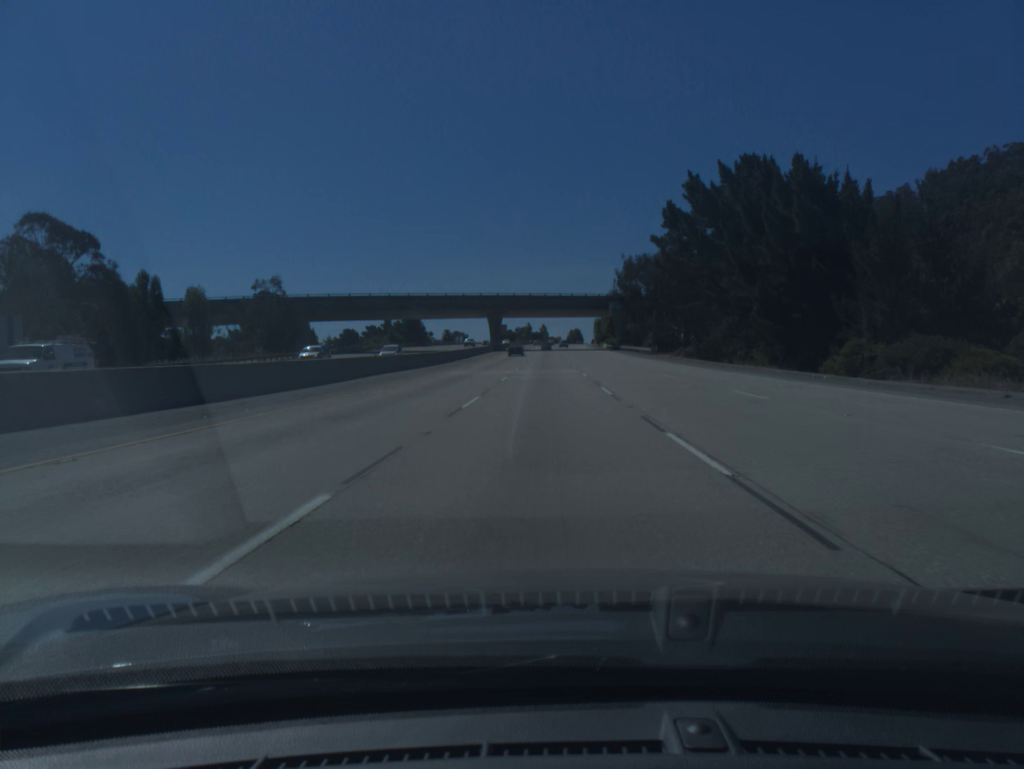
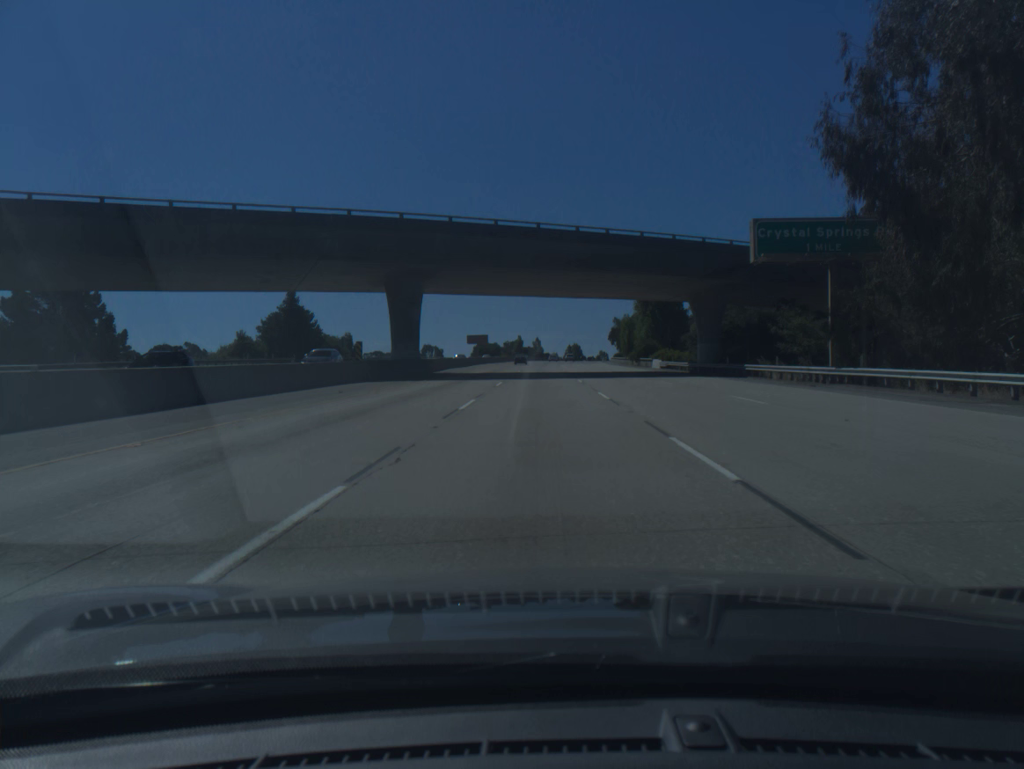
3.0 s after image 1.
(+0.1, +85.8) m; 0°
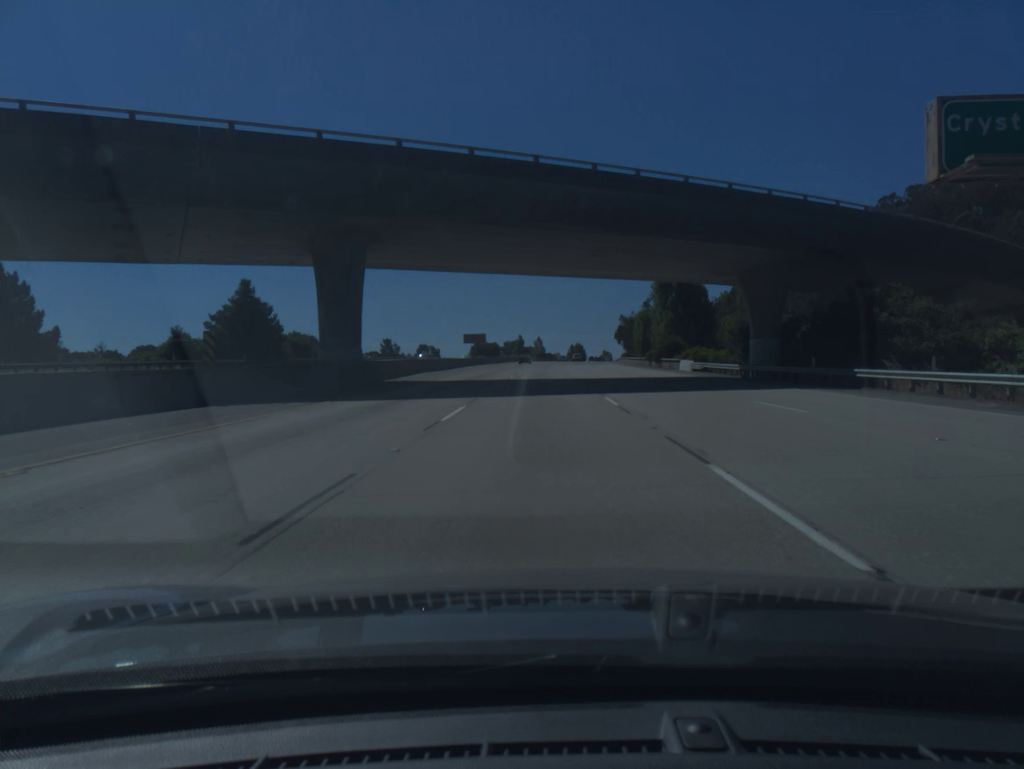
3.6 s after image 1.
(0.0, +17.1) m; 0°
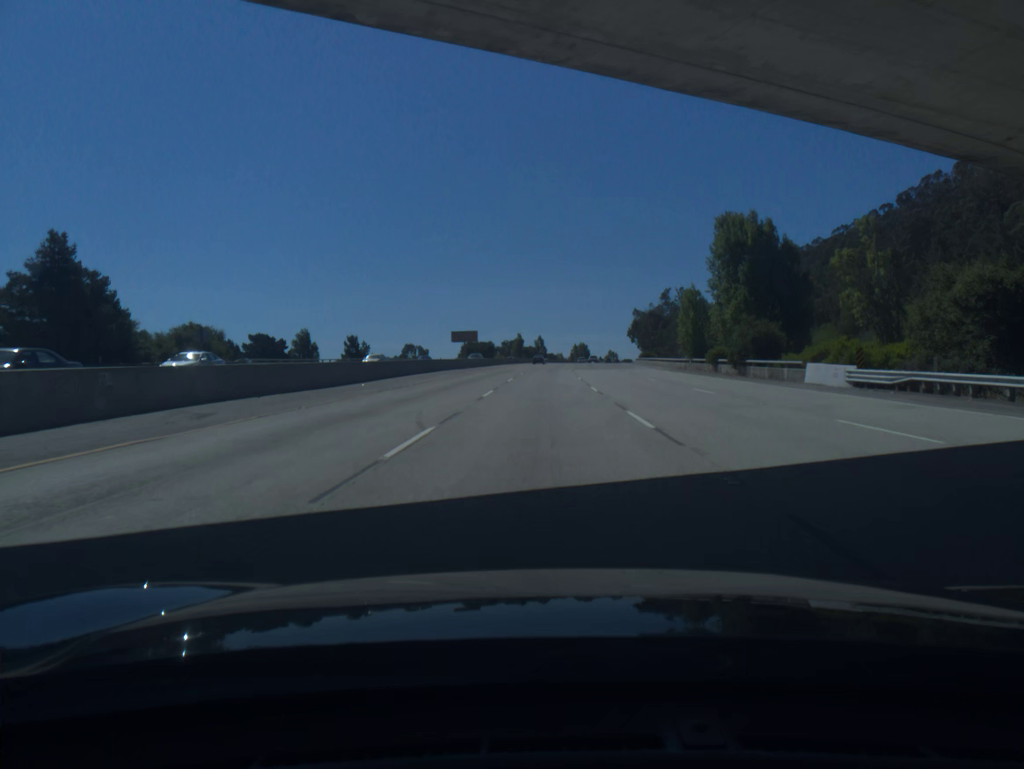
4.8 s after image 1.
(-0.1, +34.1) m; 0°
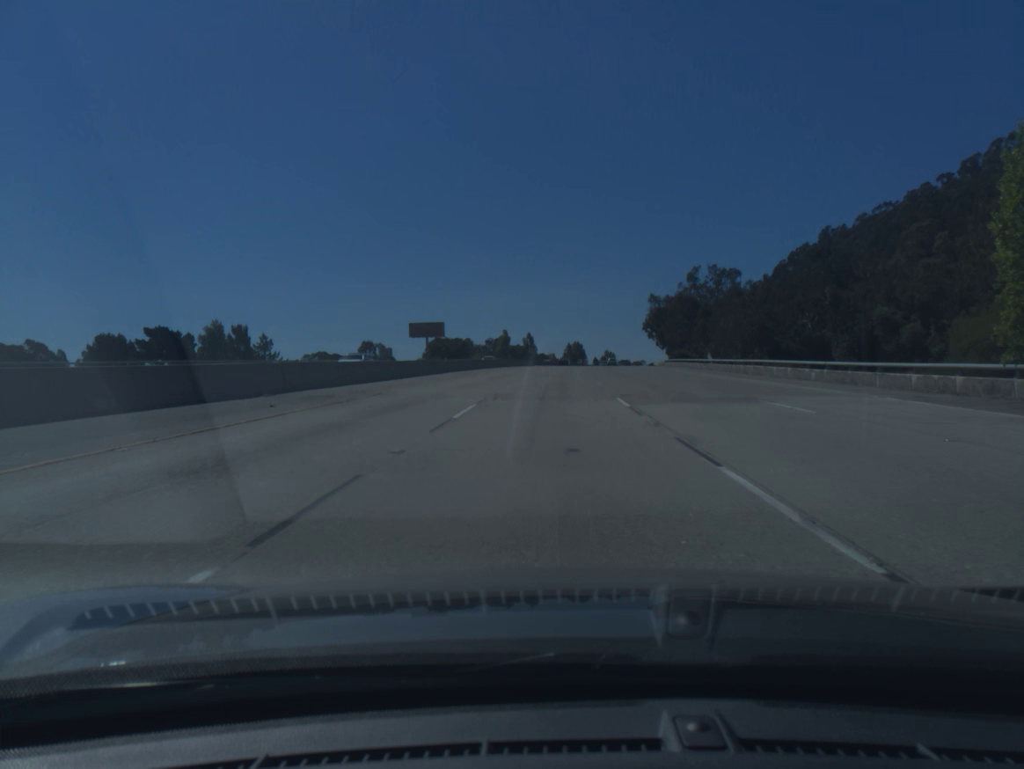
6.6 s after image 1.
(+0.1, +51.2) m; +1°
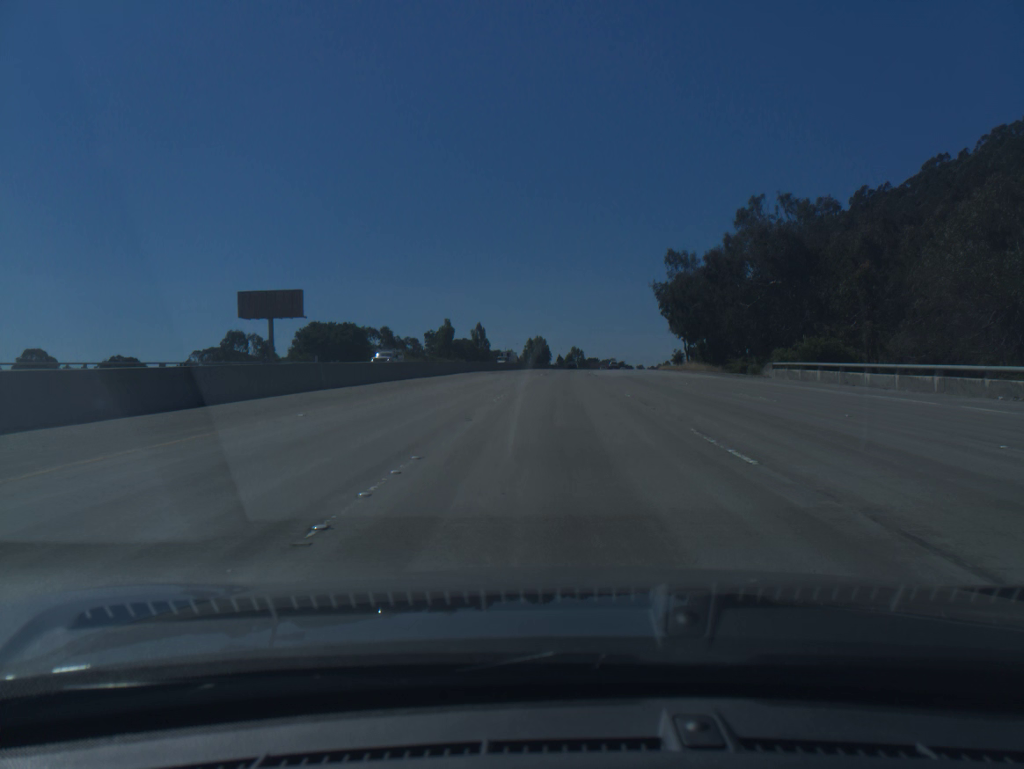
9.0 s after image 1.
(+1.6, +68.3) m; +3°
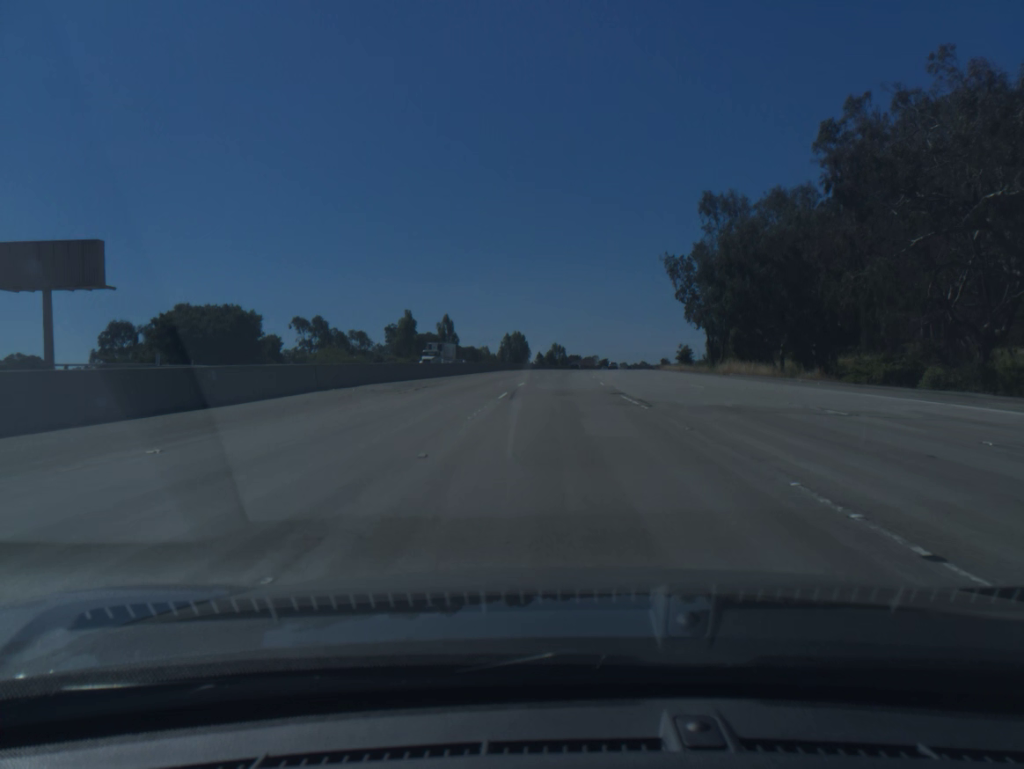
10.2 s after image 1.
(+0.4, +34.3) m; +1°
